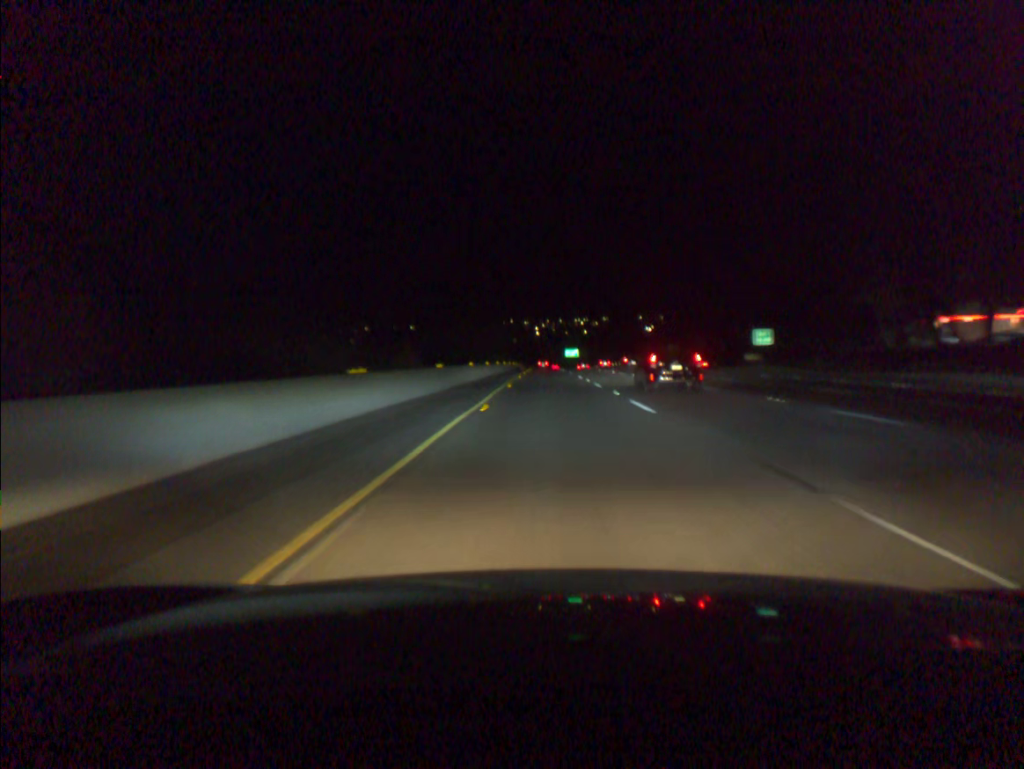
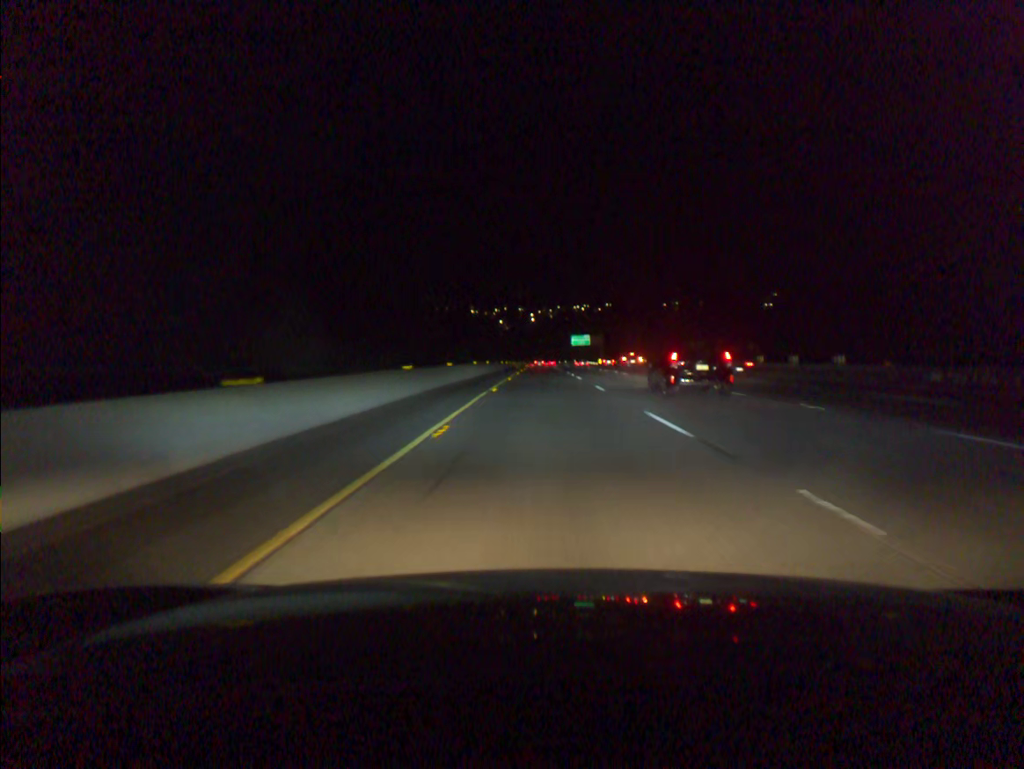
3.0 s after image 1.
(+0.4, +93.4) m; 0°
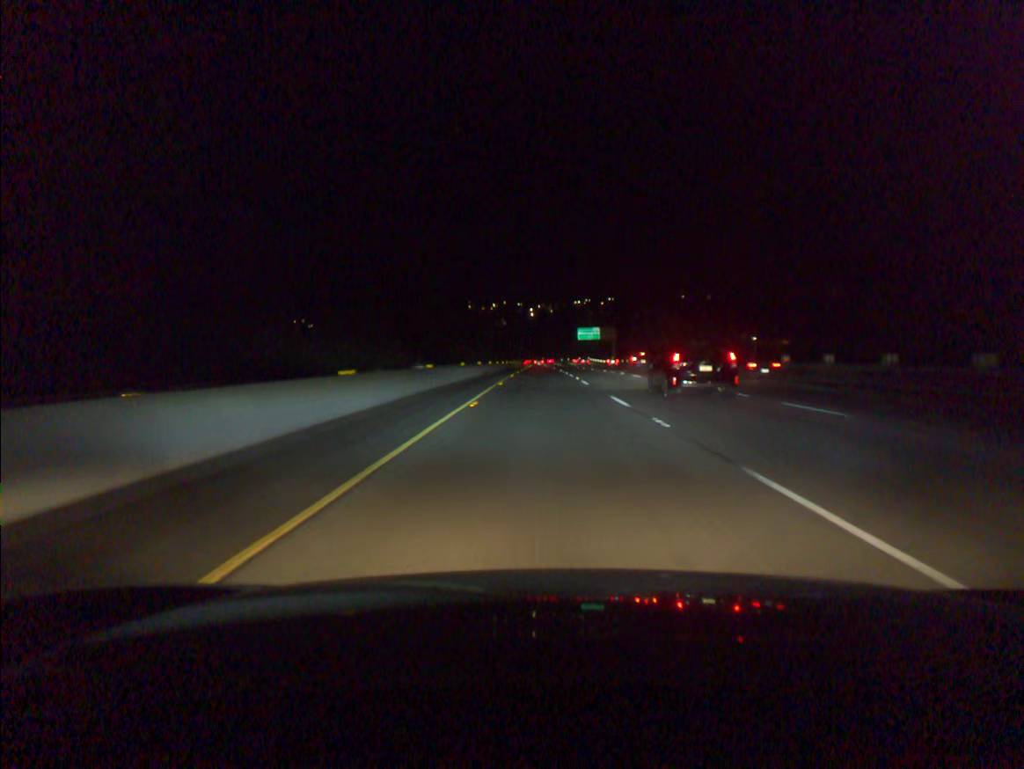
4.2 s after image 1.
(0.0, +36.9) m; 0°
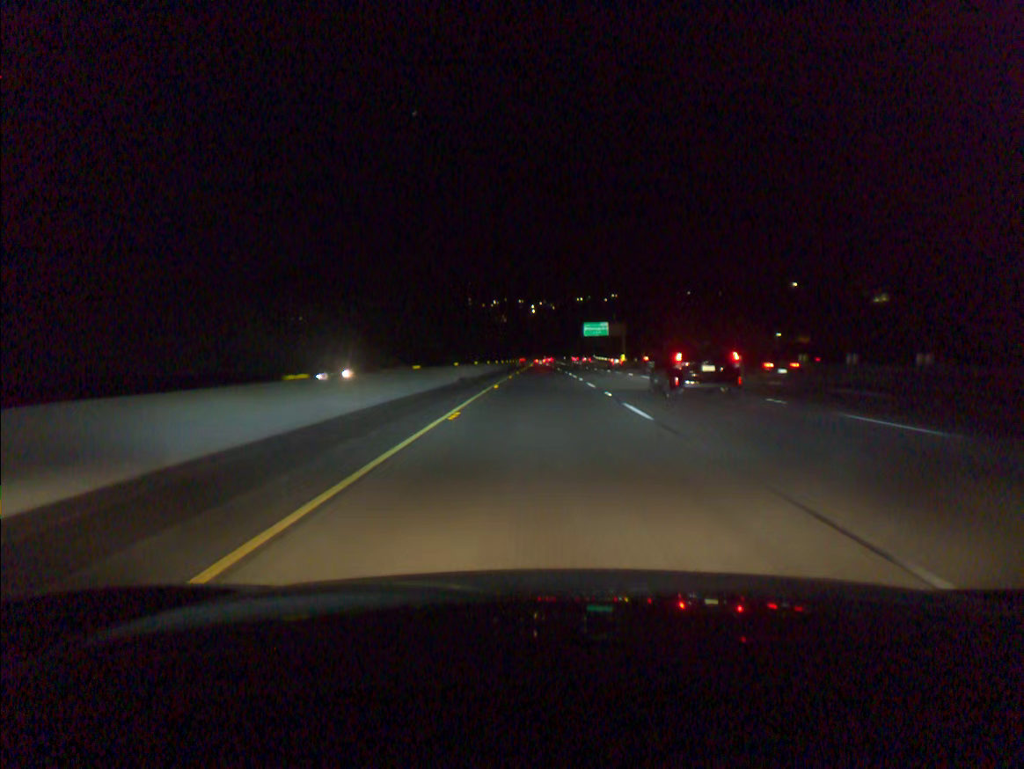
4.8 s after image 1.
(0.0, +18.3) m; 0°
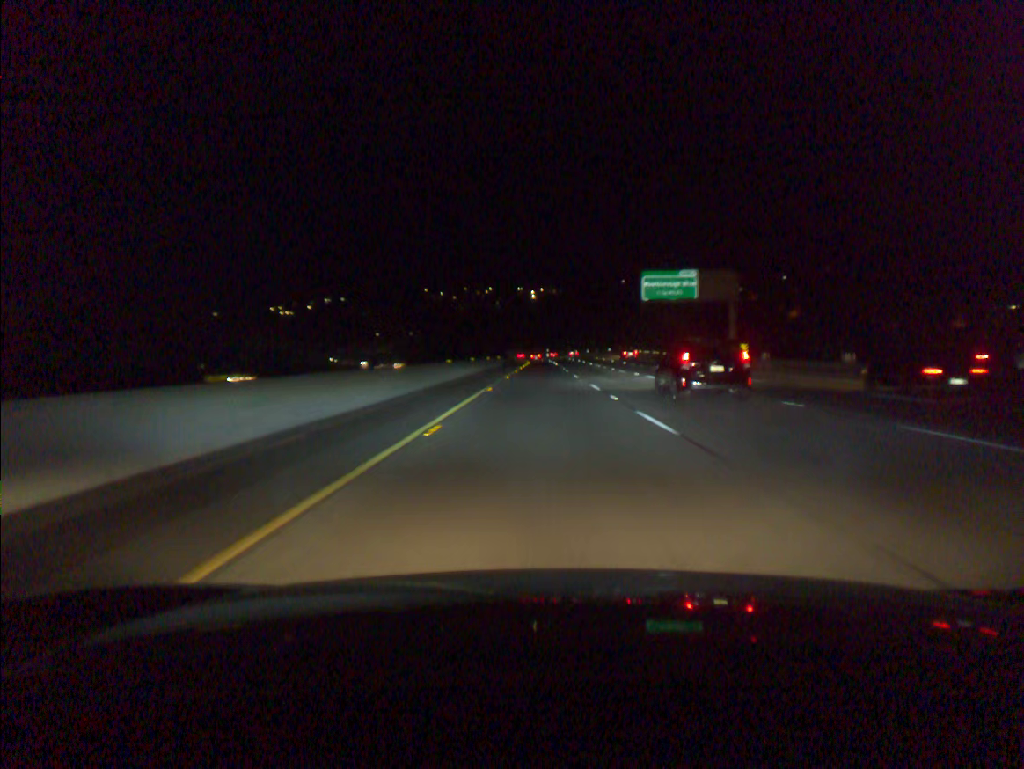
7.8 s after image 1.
(-0.2, +90.7) m; 0°
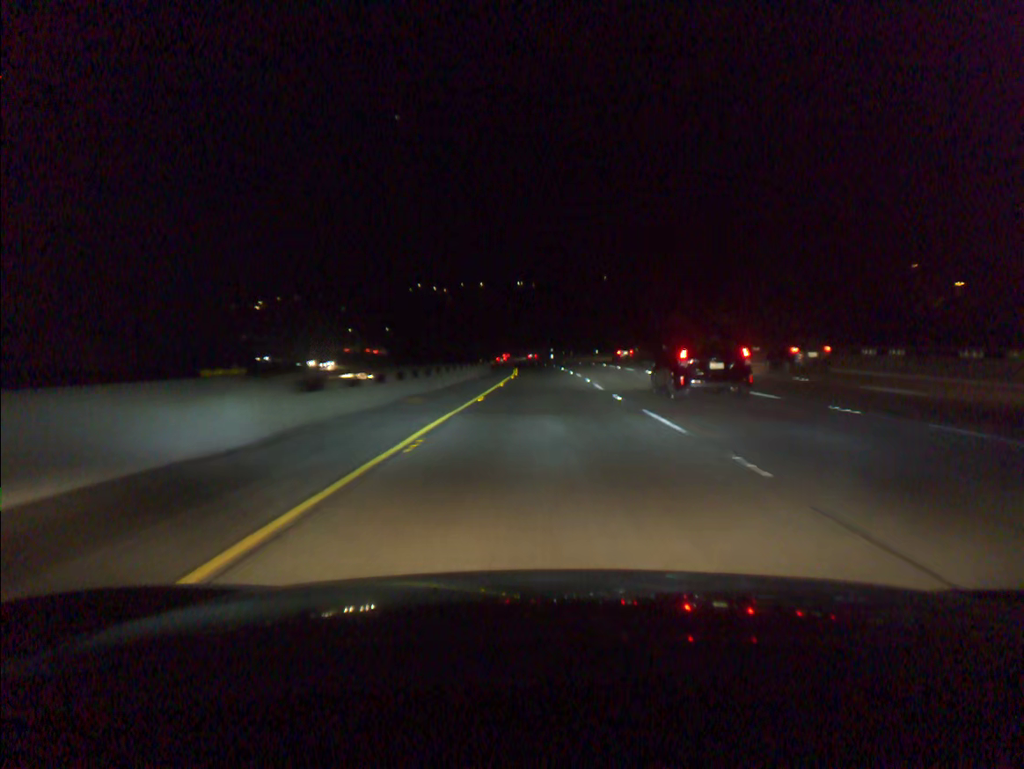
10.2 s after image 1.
(-0.2, +72.0) m; 0°
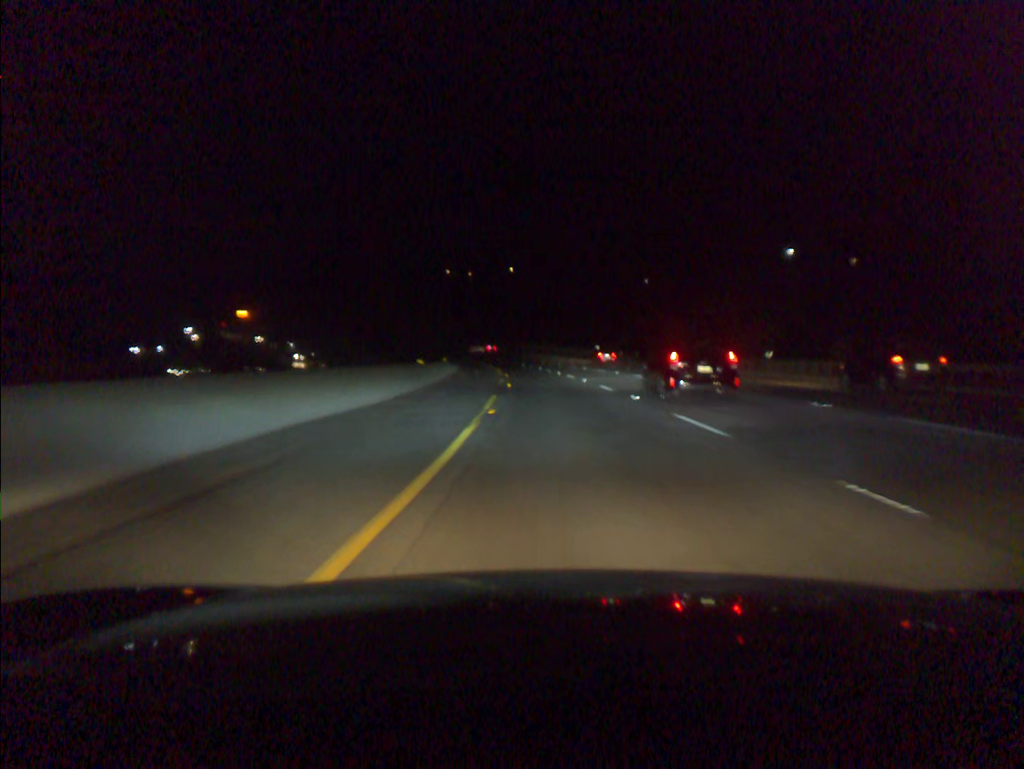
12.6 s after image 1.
(-1.0, +70.2) m; -2°
